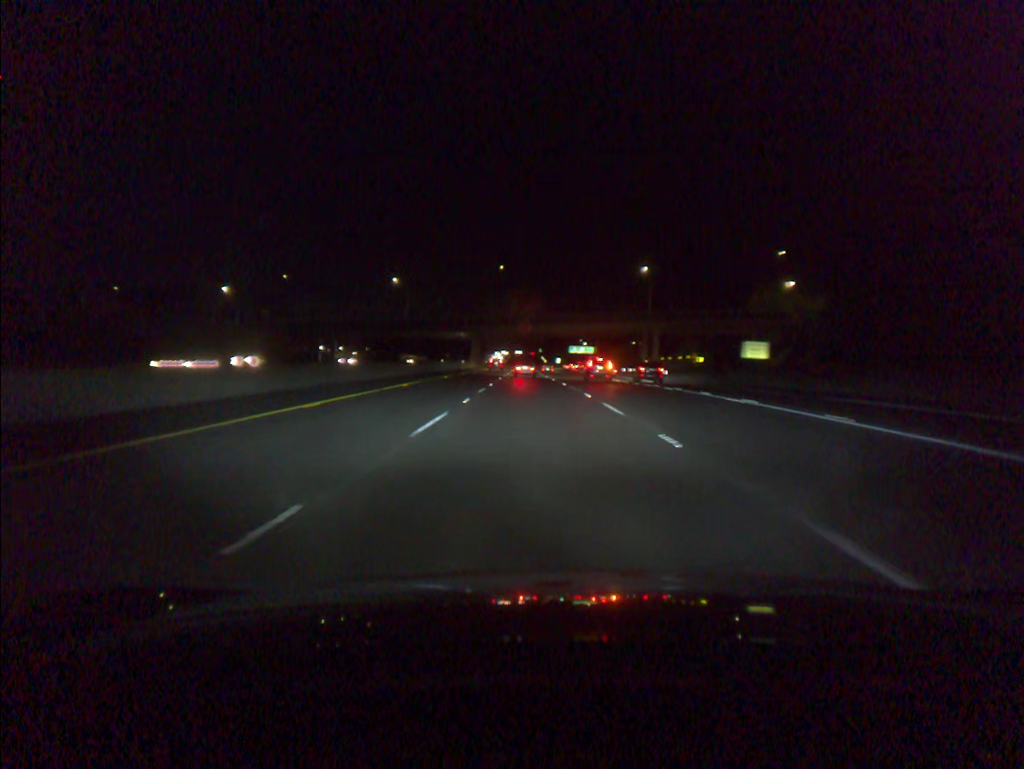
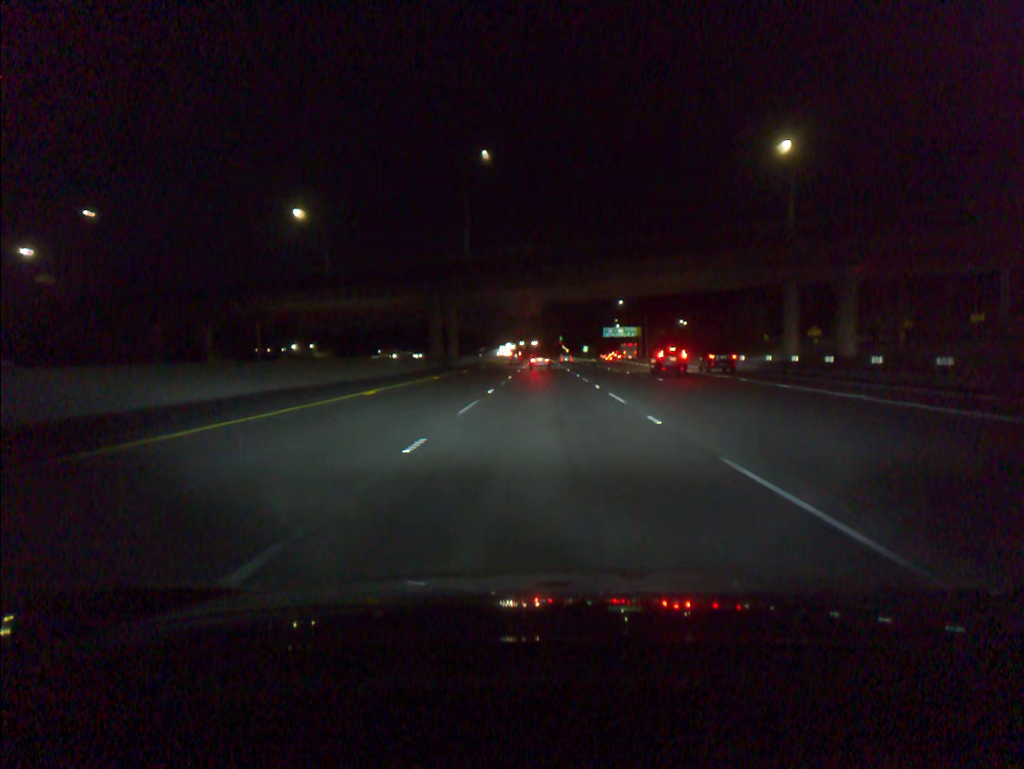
(-1.4, +71.1) m; -1°
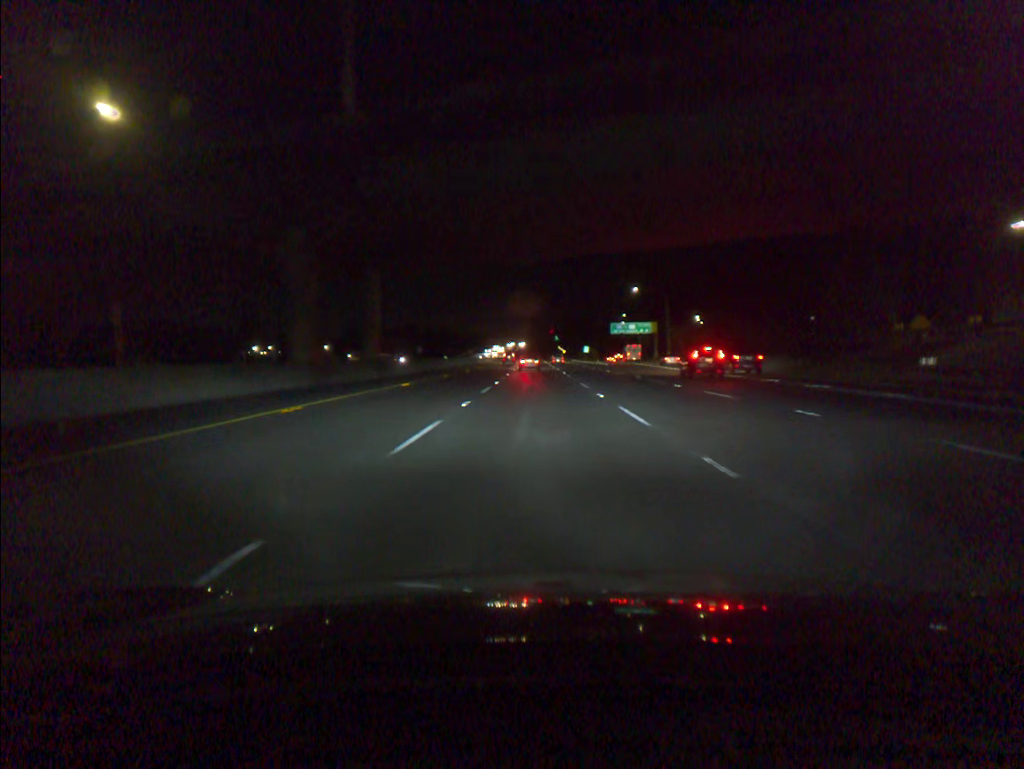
(+0.2, +35.7) m; 0°
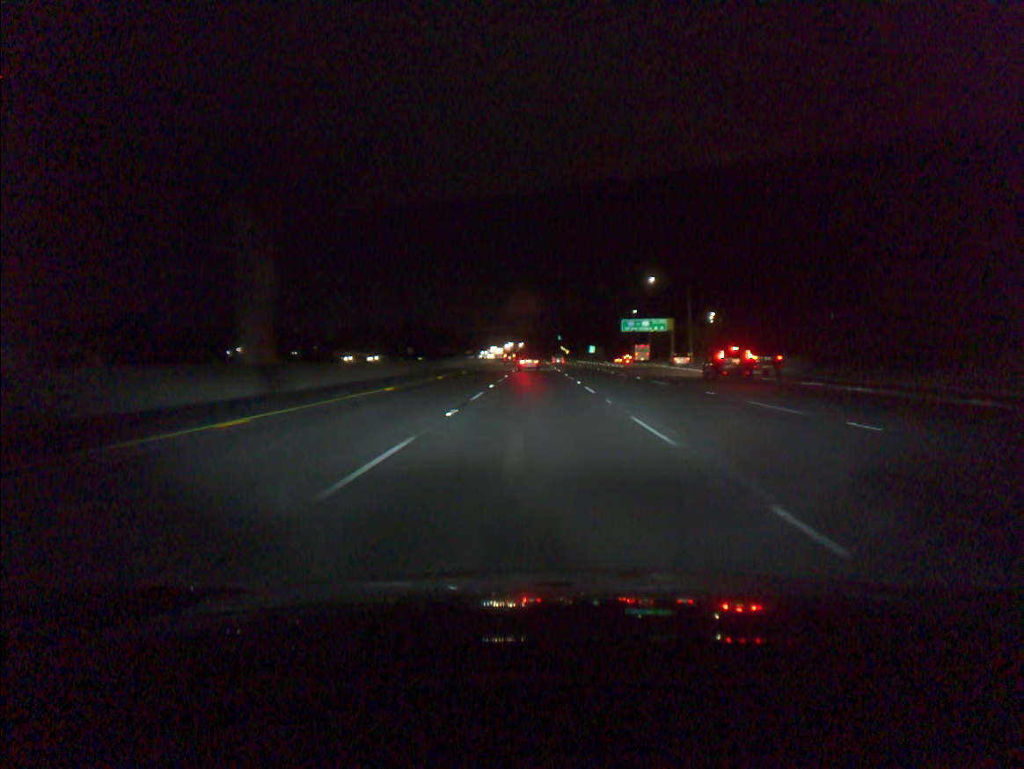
(0.0, +17.8) m; 0°
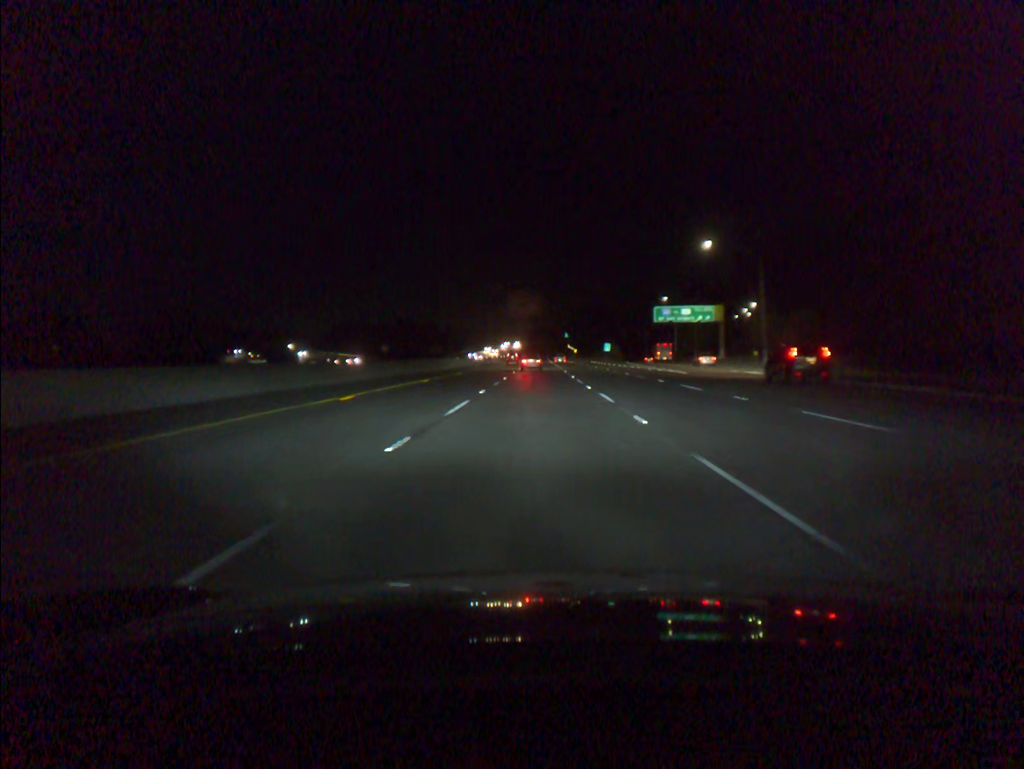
(-0.1, +35.6) m; 0°
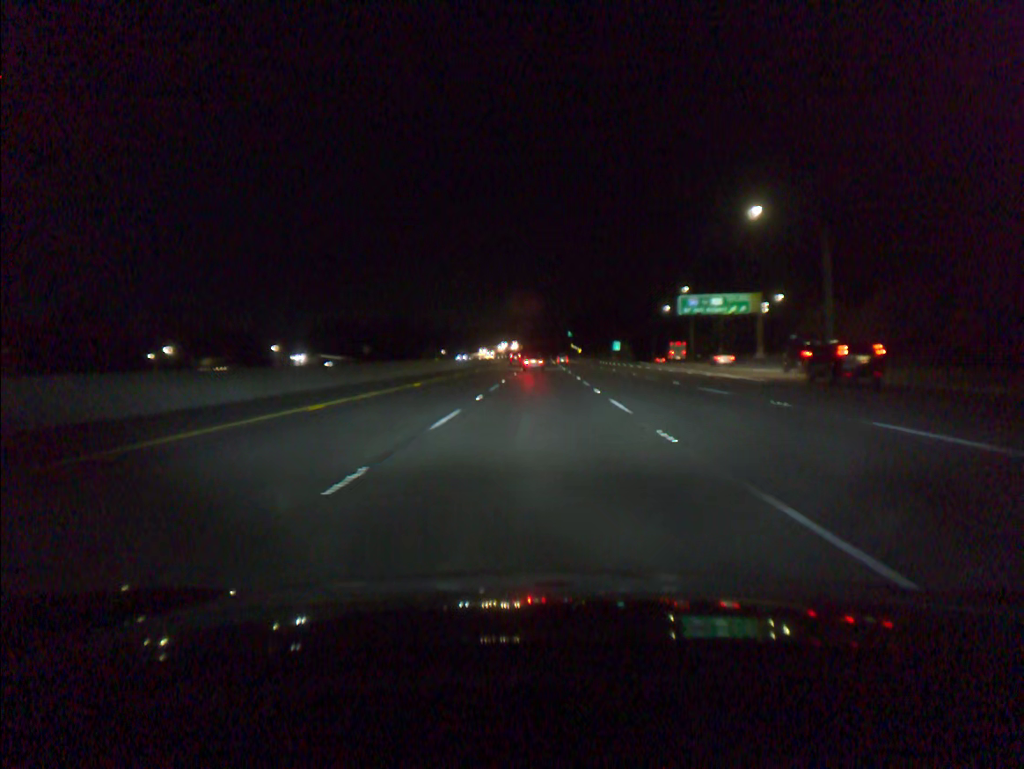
(0.0, +17.7) m; 0°
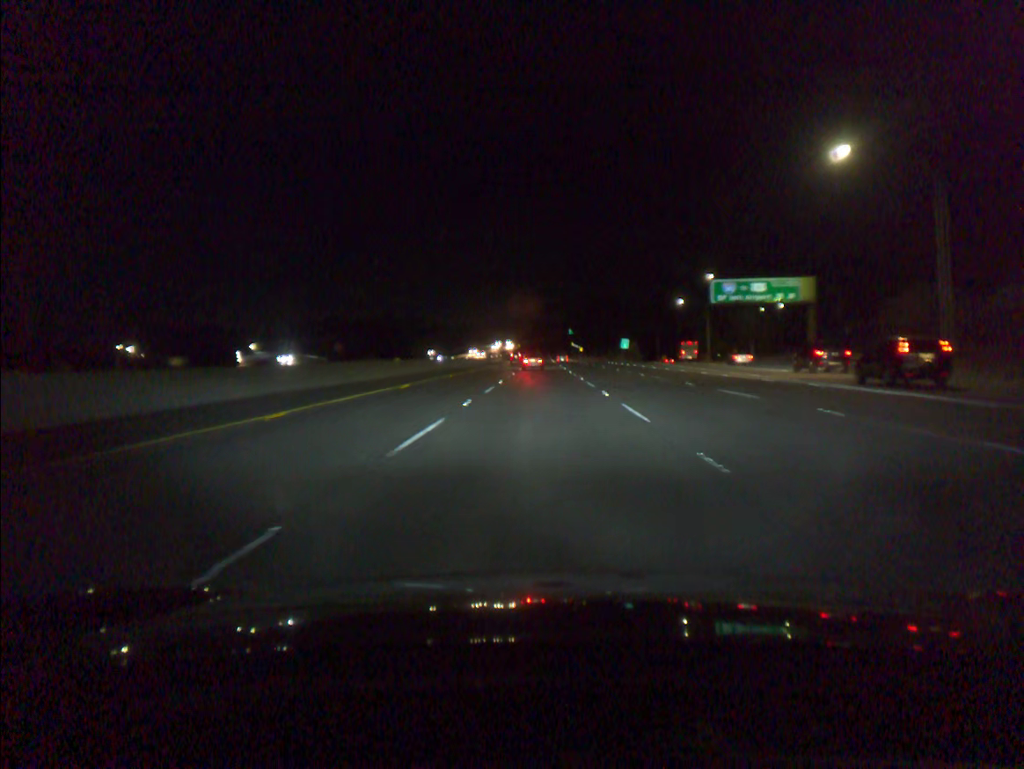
(0.0, +17.7) m; 0°
